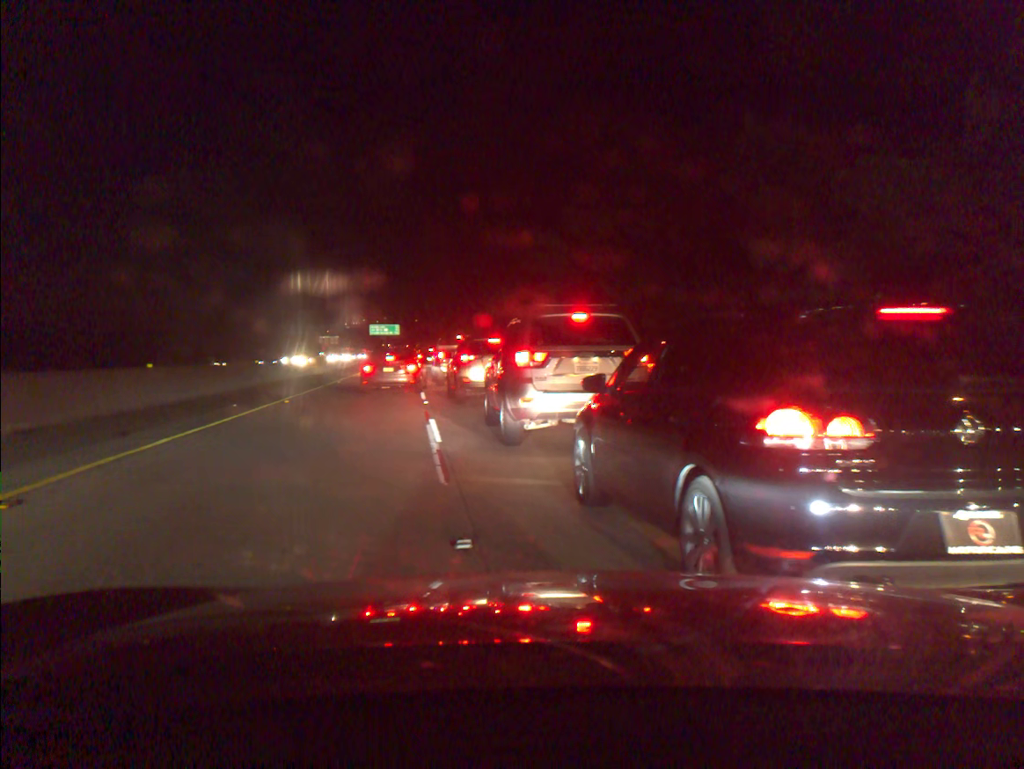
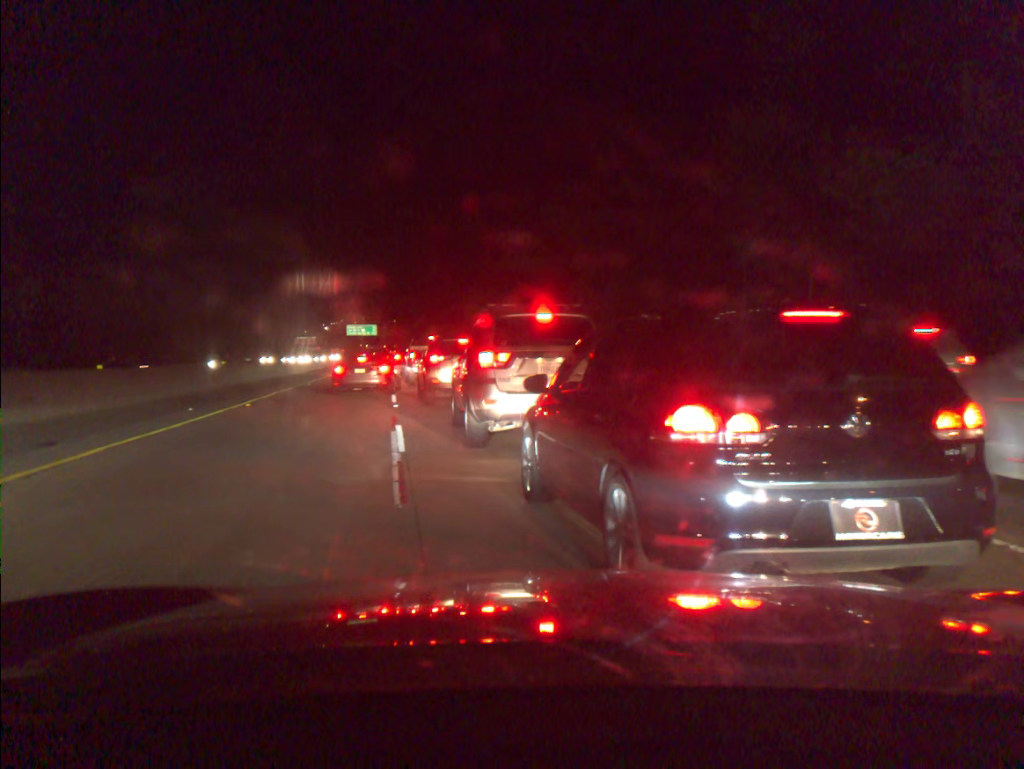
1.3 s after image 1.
(0.0, +1.0) m; +2°
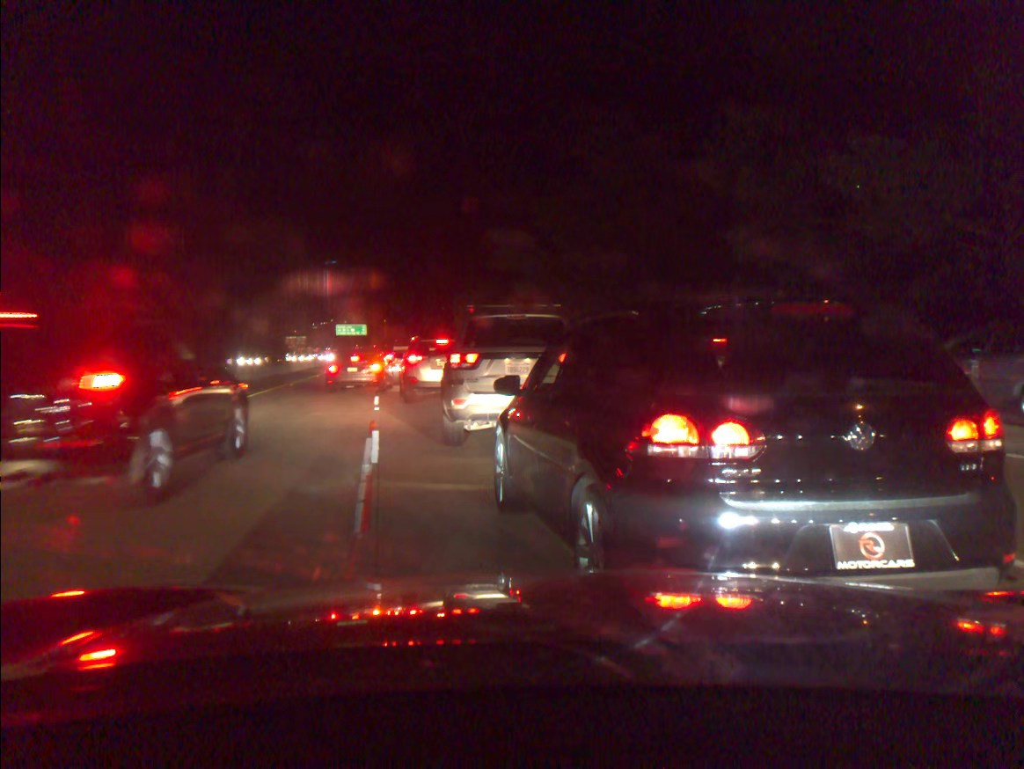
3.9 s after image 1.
(0.0, +1.0) m; +1°
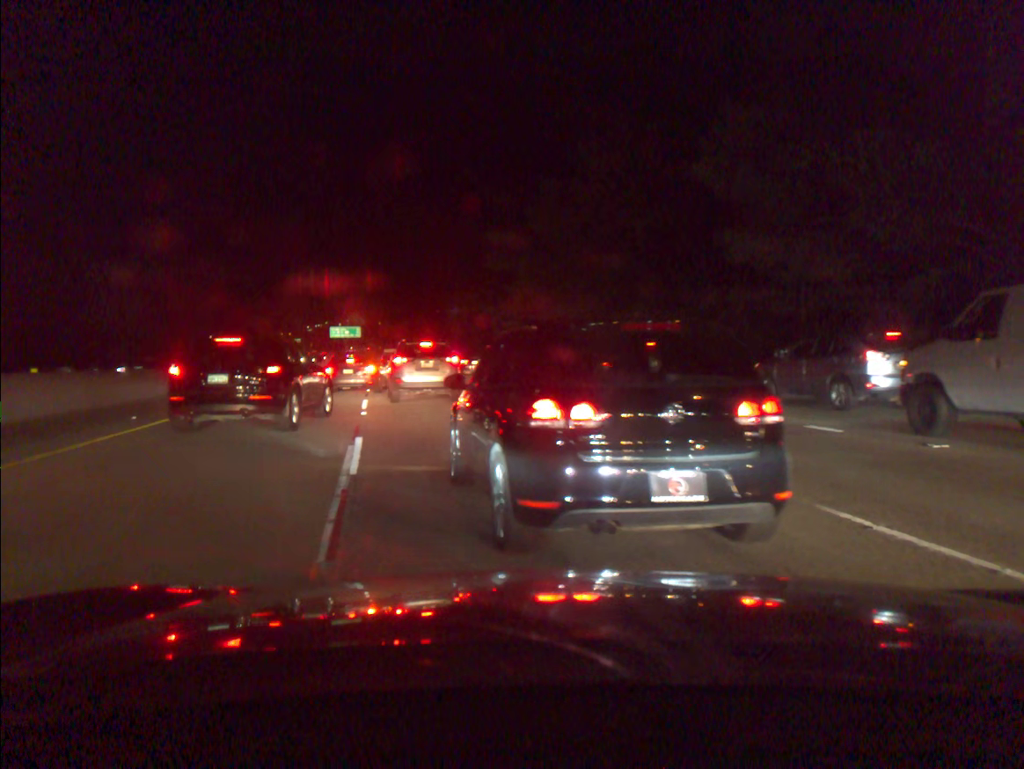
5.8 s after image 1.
(0.0, +0.7) m; 0°
